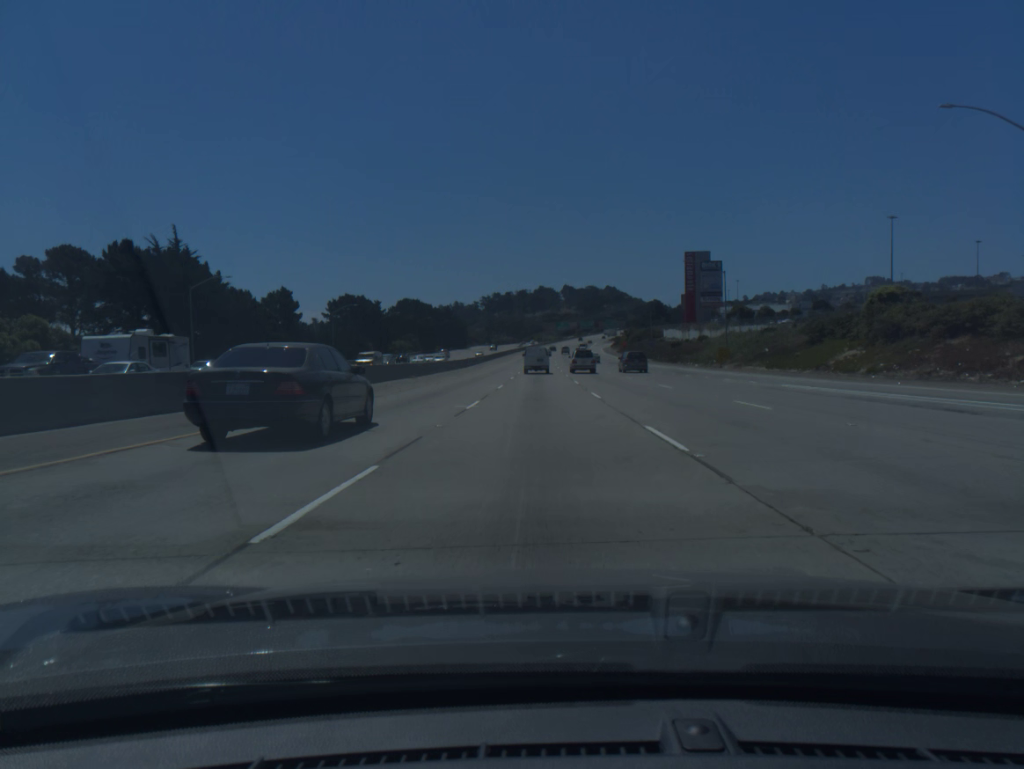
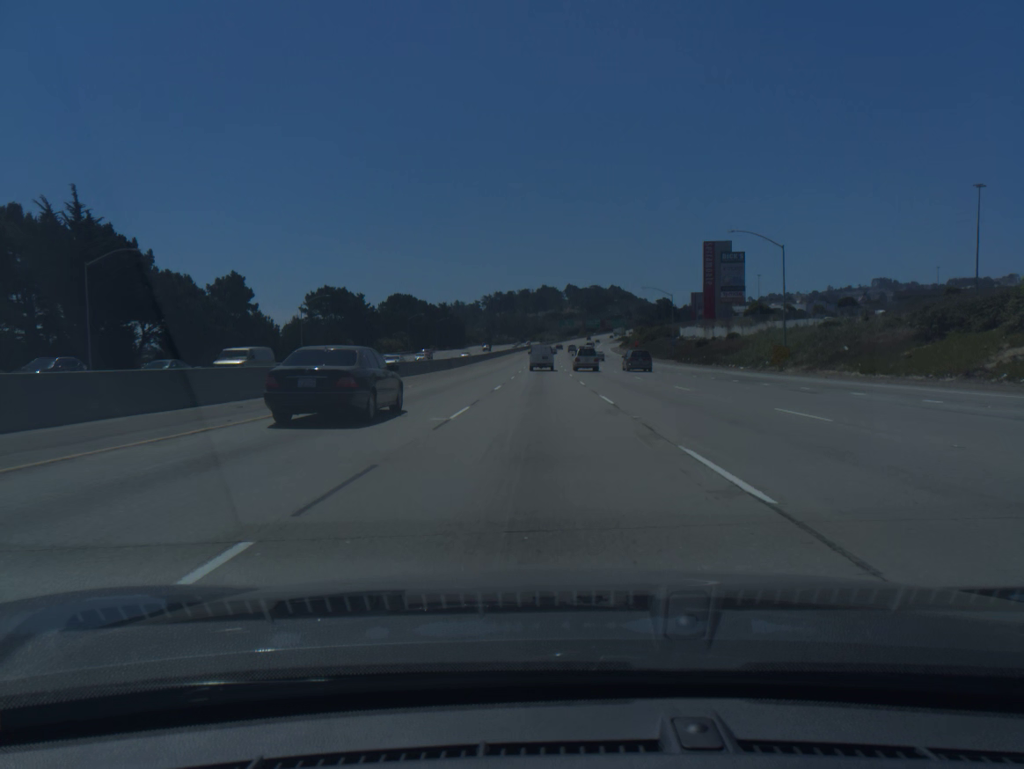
(0.0, +18.5) m; 0°
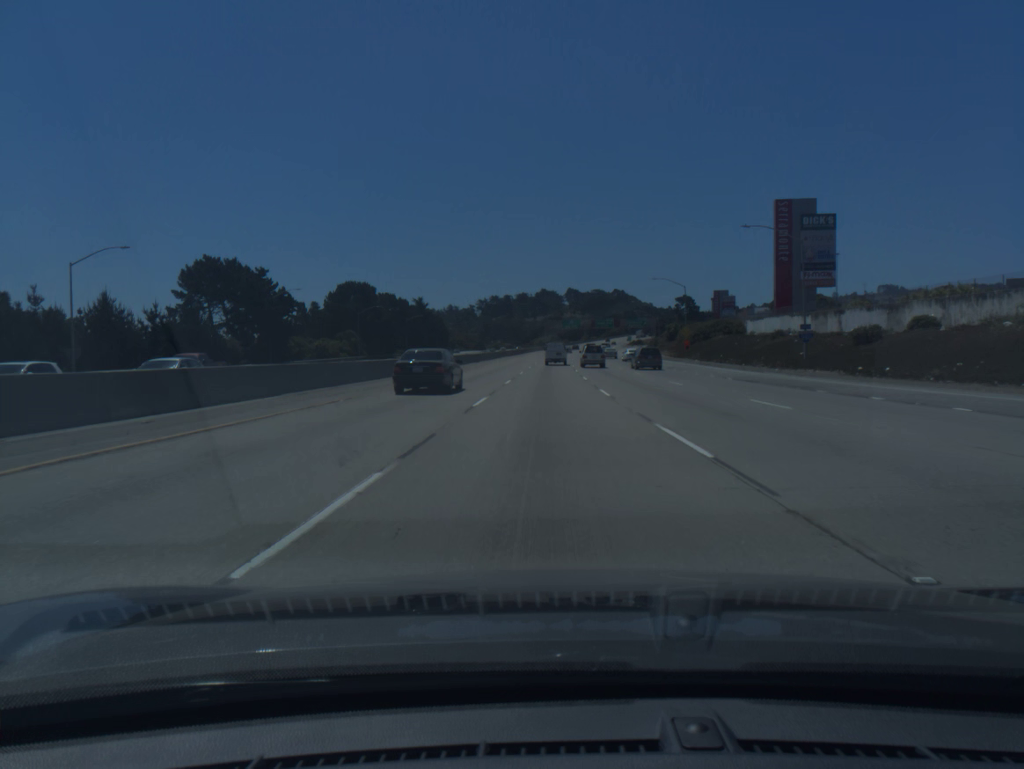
(-0.1, +55.5) m; 0°
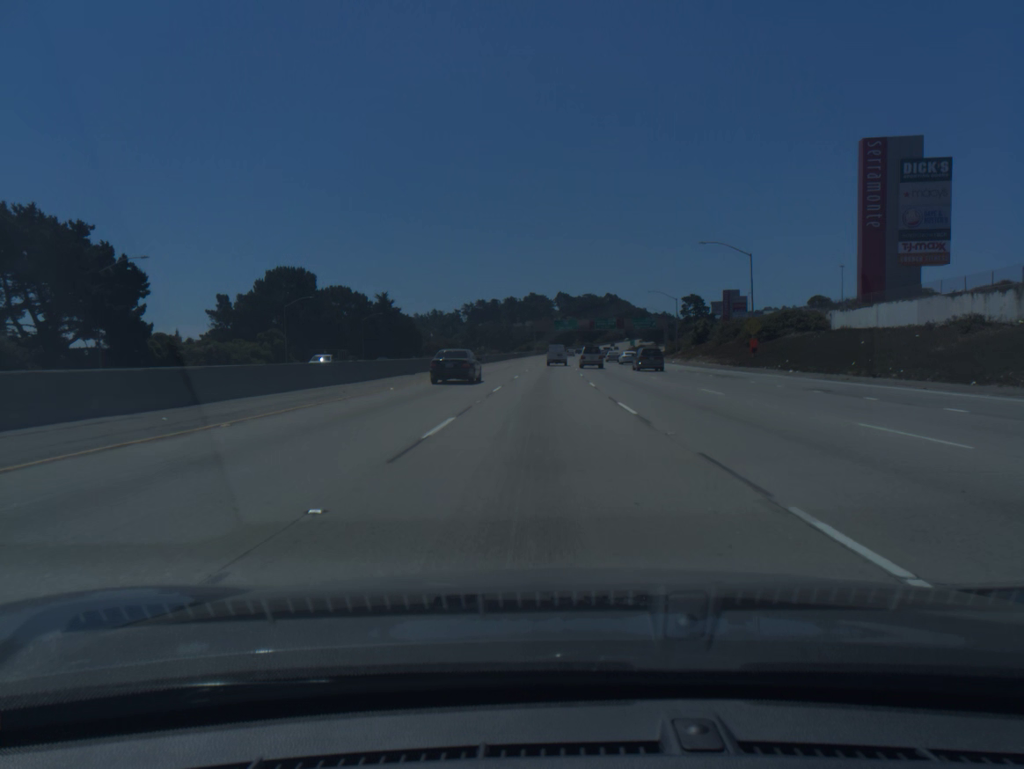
(+0.2, +36.9) m; +1°
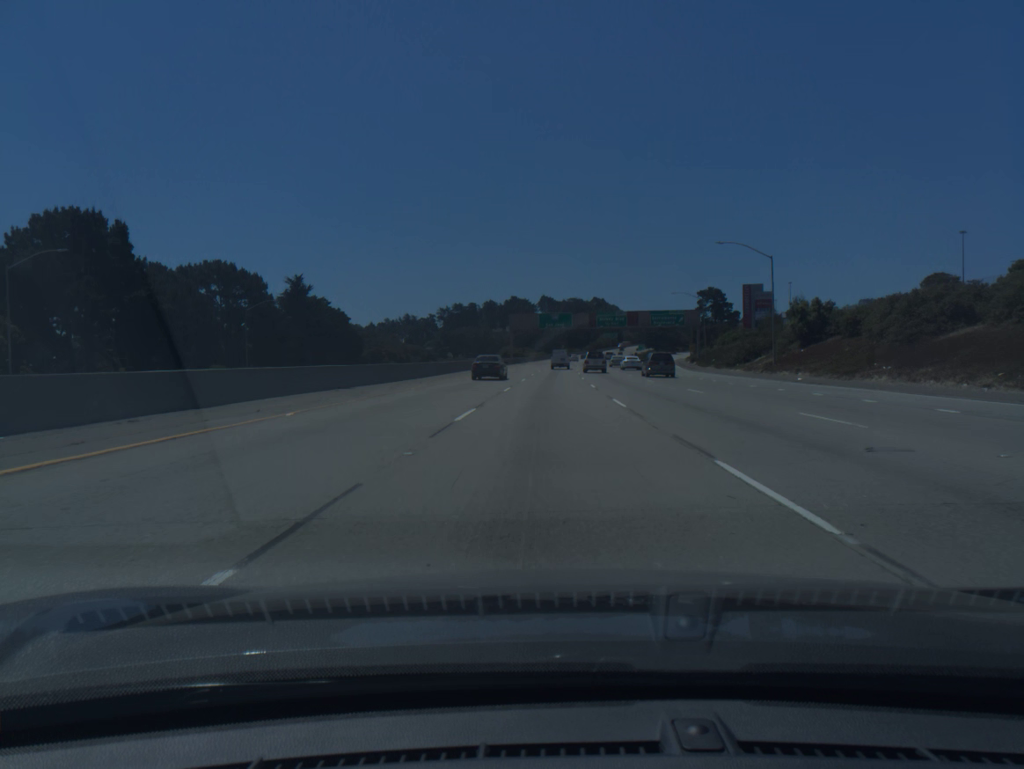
(+0.6, +55.0) m; +1°
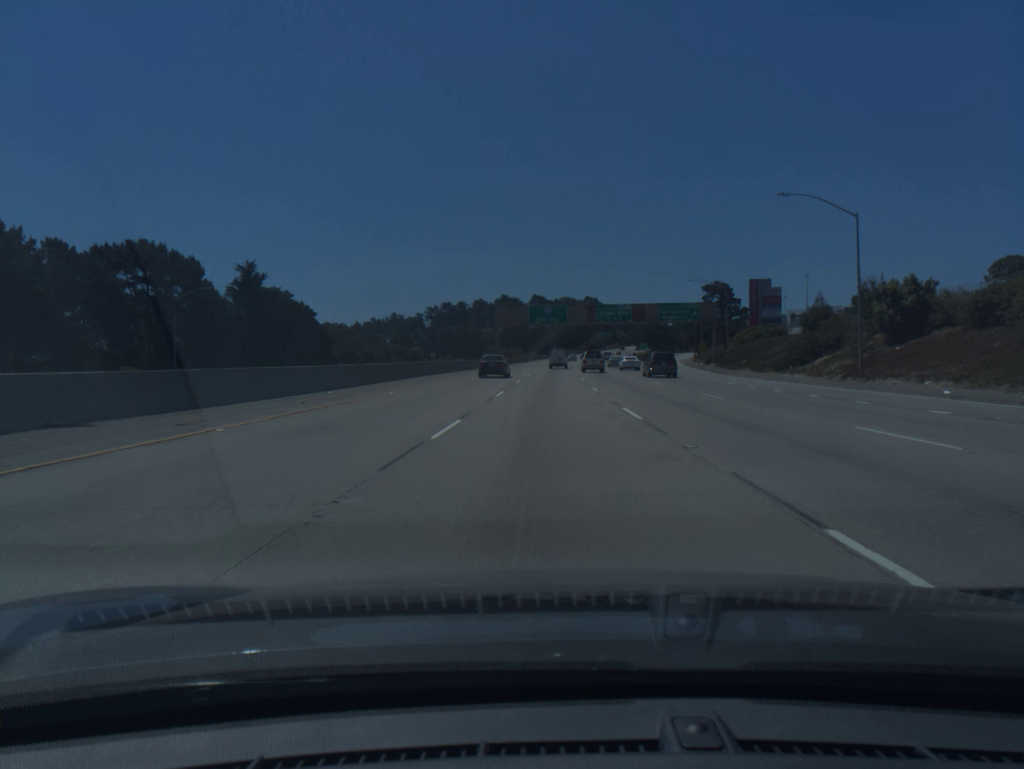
(+0.1, +18.2) m; +1°
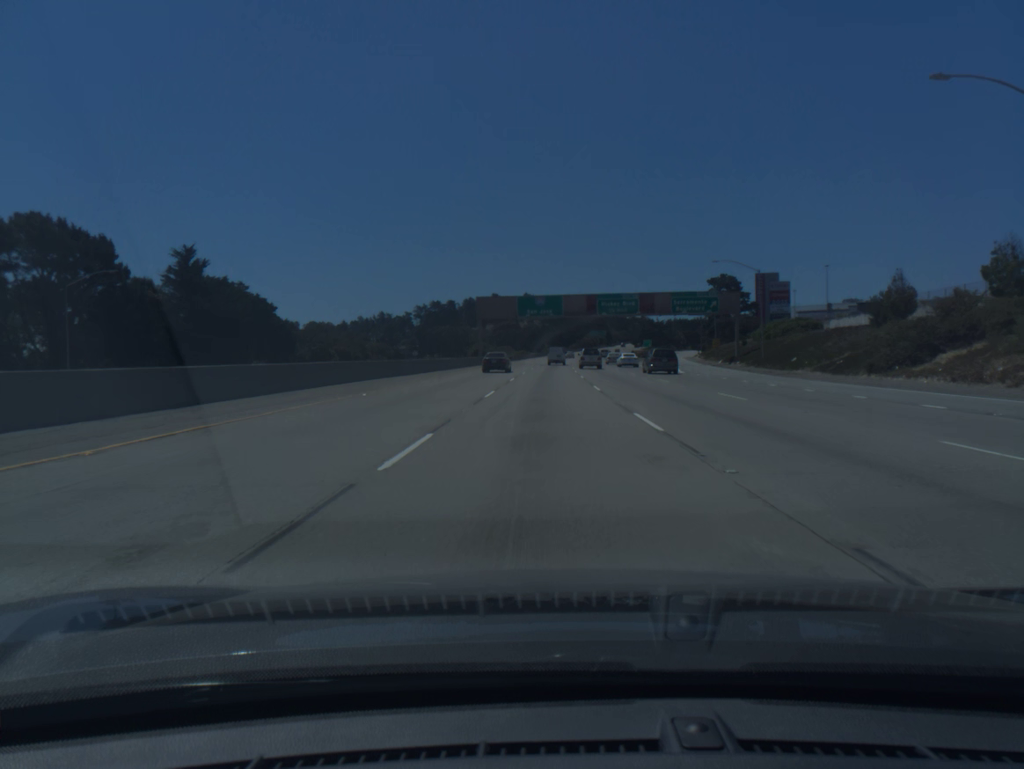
(+0.1, +18.2) m; +1°
